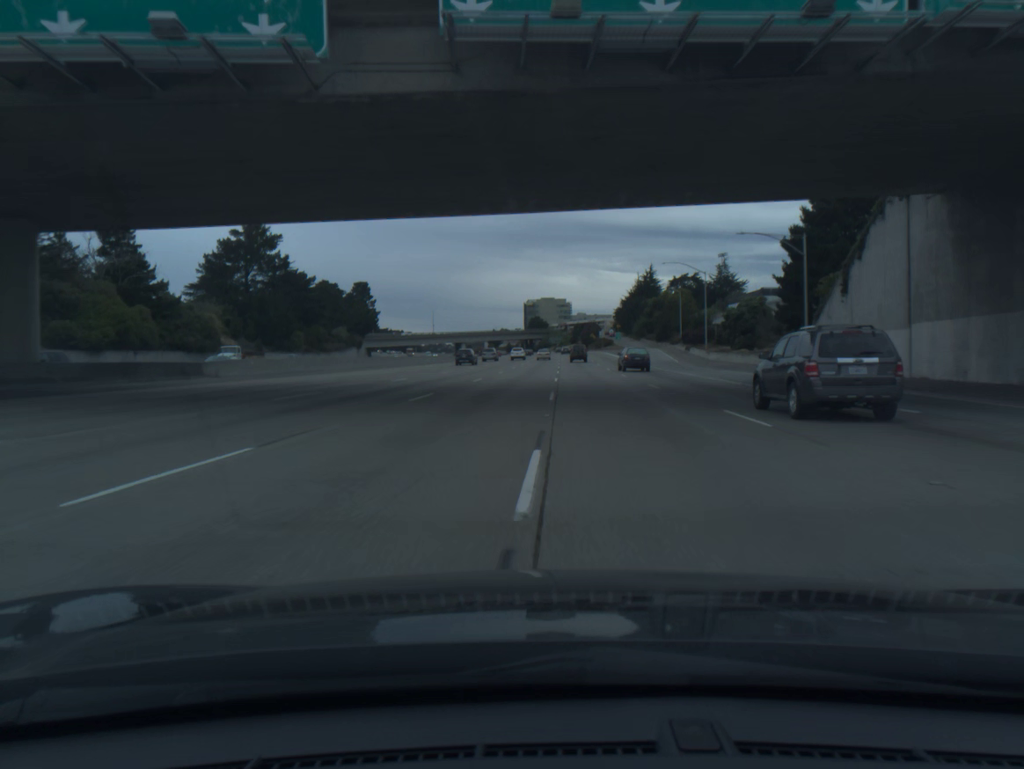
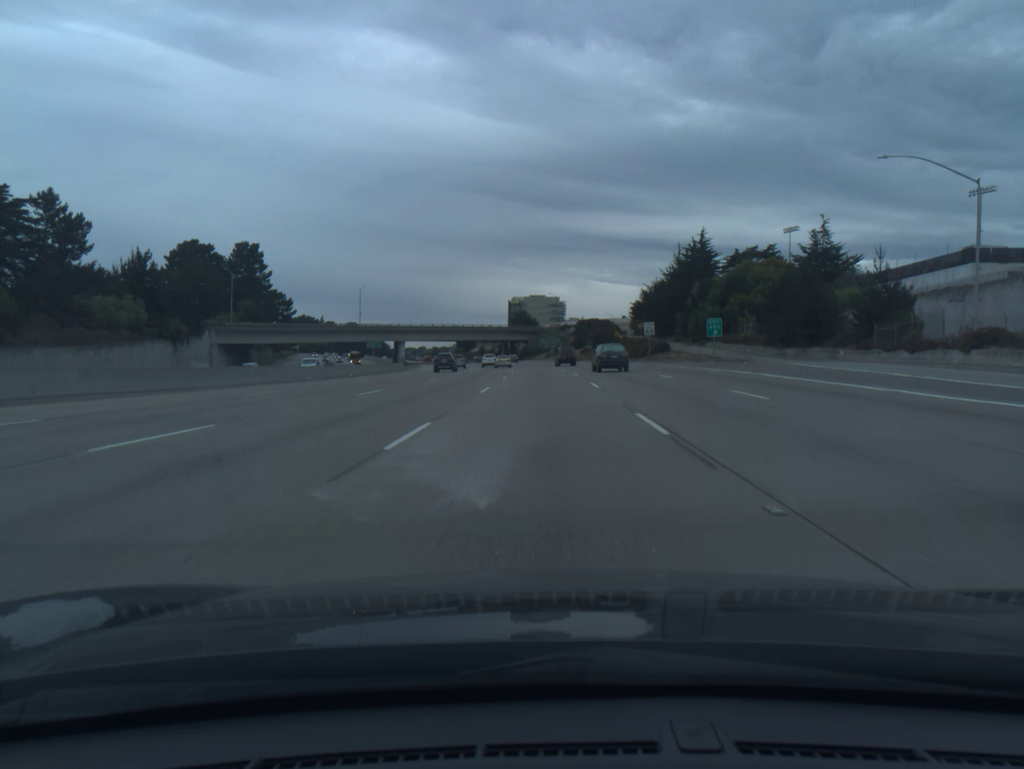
(+0.5, +96.7) m; +1°
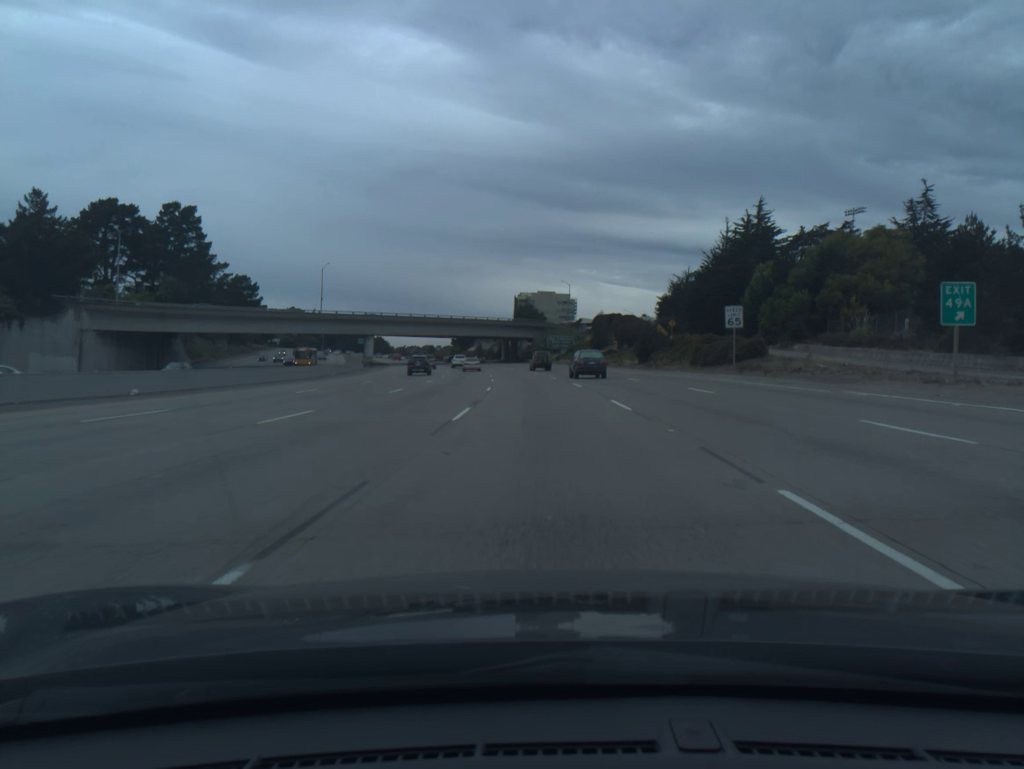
(-0.1, +37.5) m; 0°
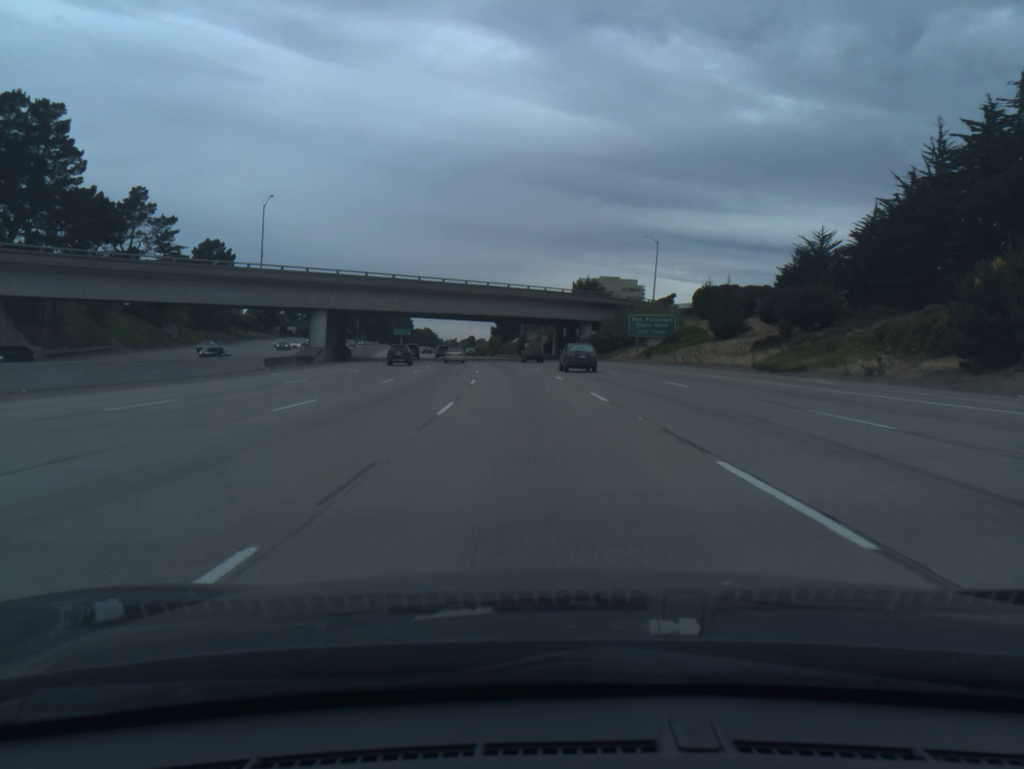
(-1.6, +56.4) m; -4°
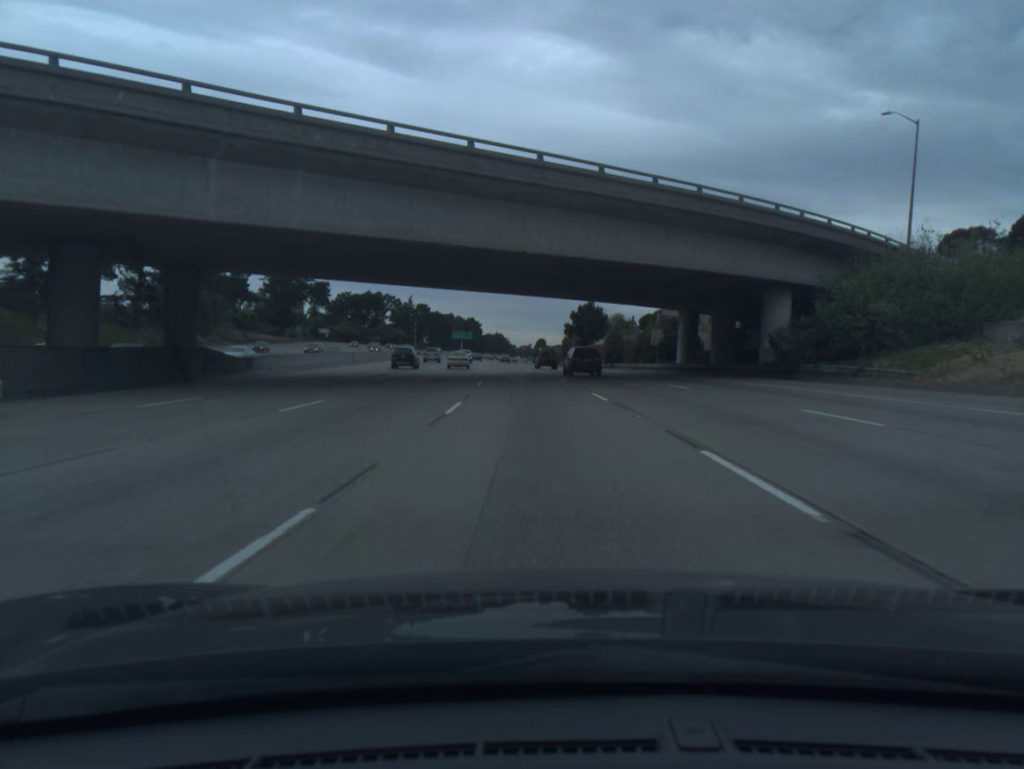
(-2.9, +56.8) m; -6°
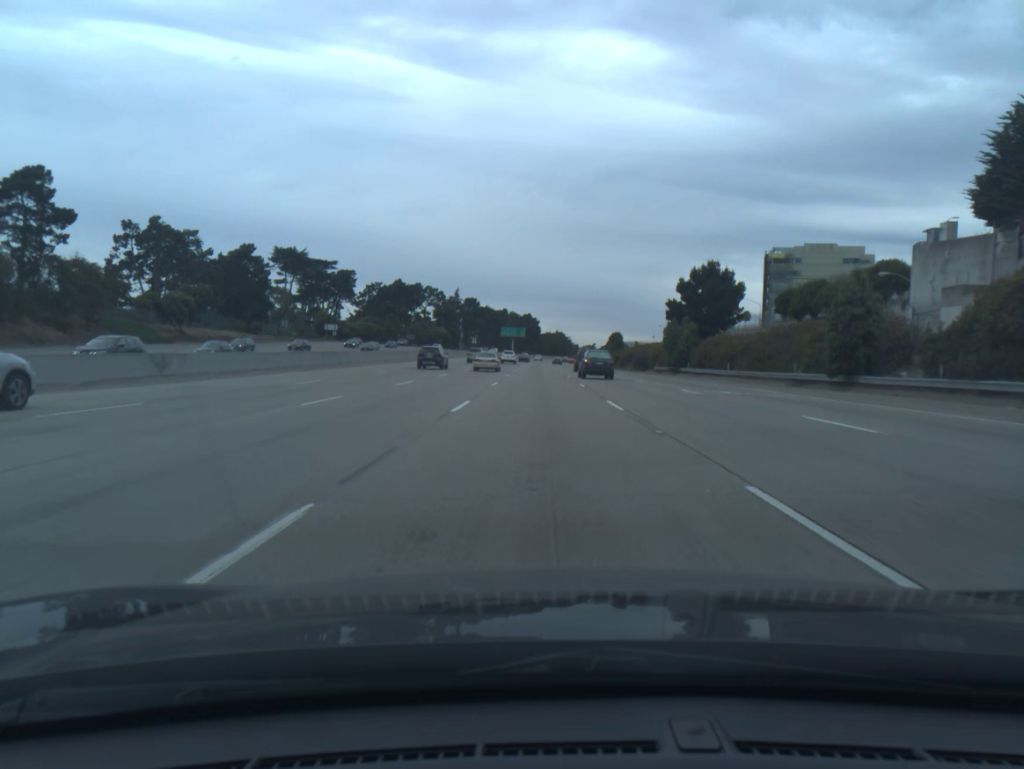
(-2.4, +56.9) m; -4°
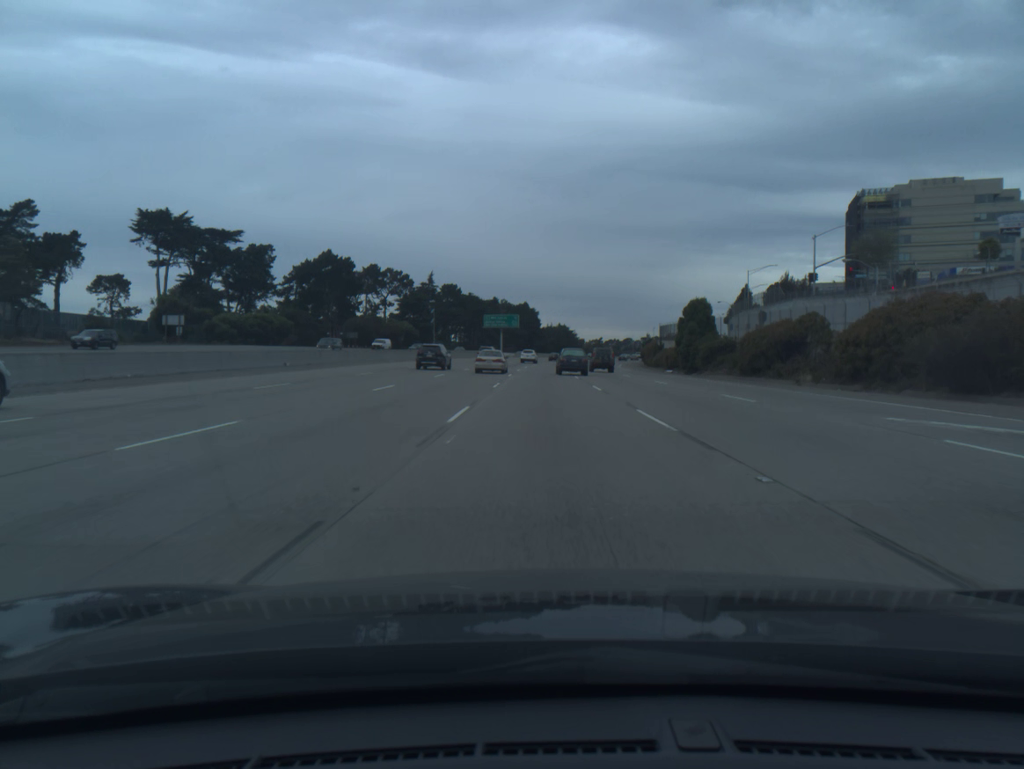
(-0.7, +76.1) m; 0°
